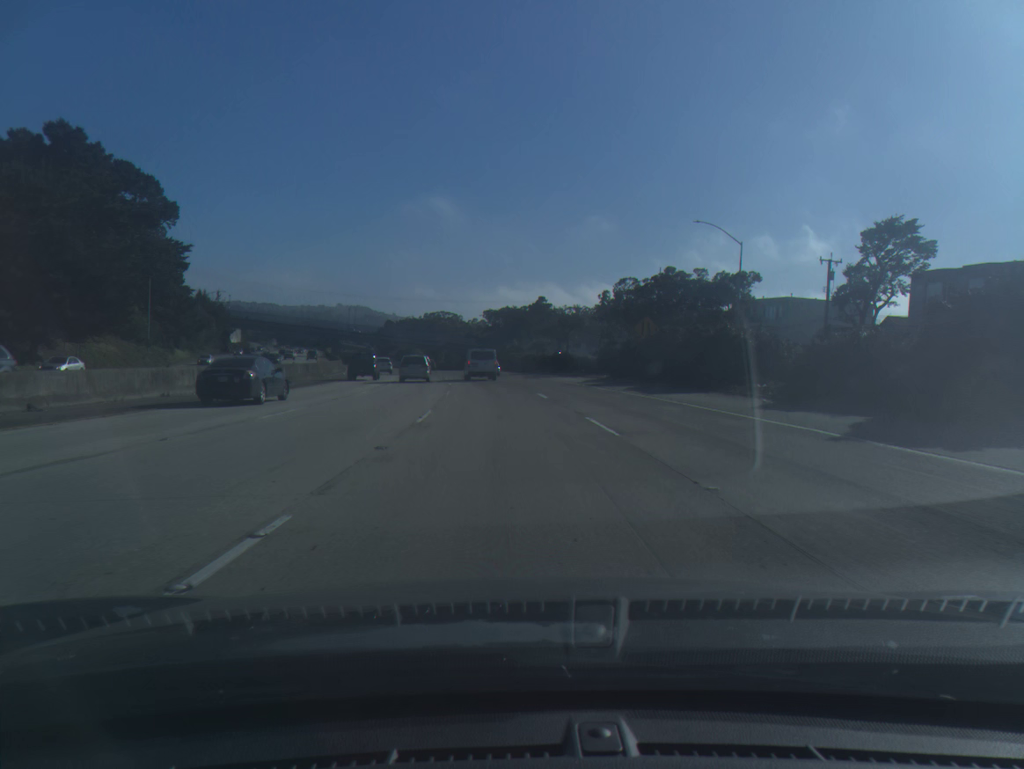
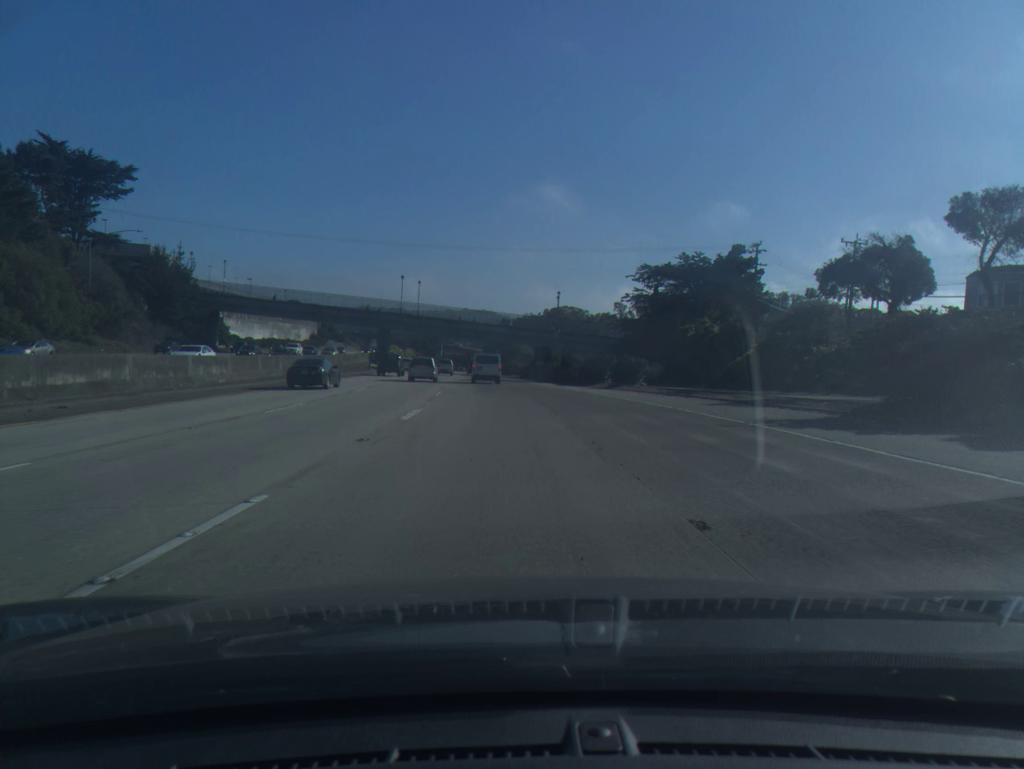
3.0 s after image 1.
(-6.5, +85.7) m; -9°
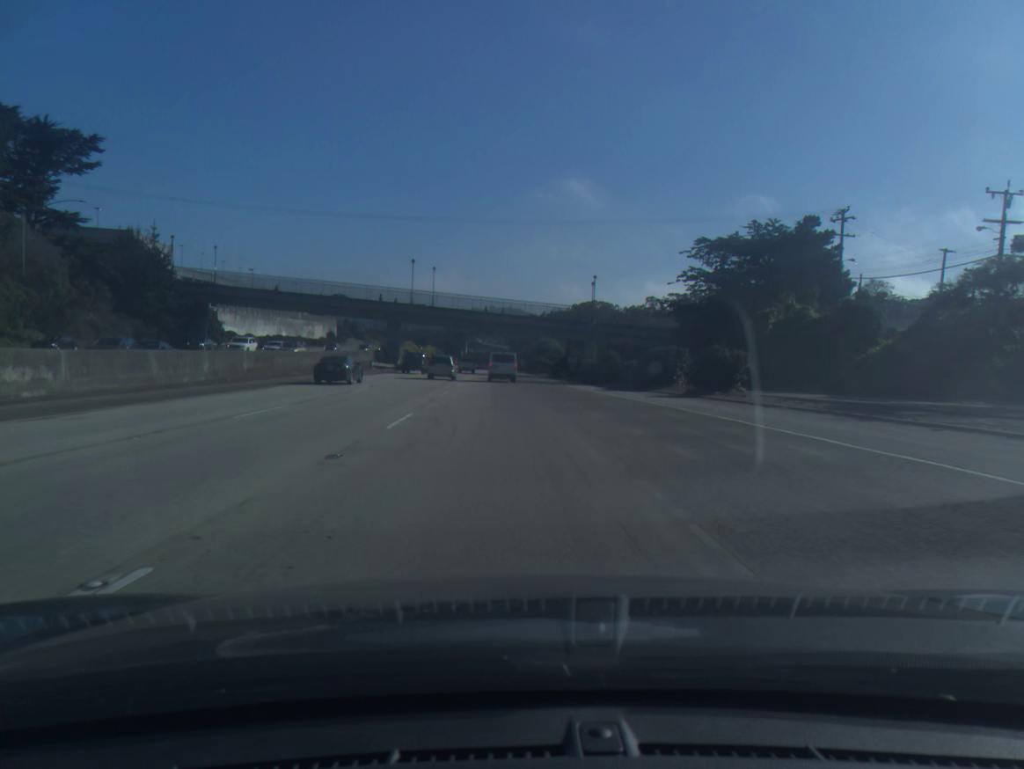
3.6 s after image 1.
(-0.3, +17.2) m; -2°
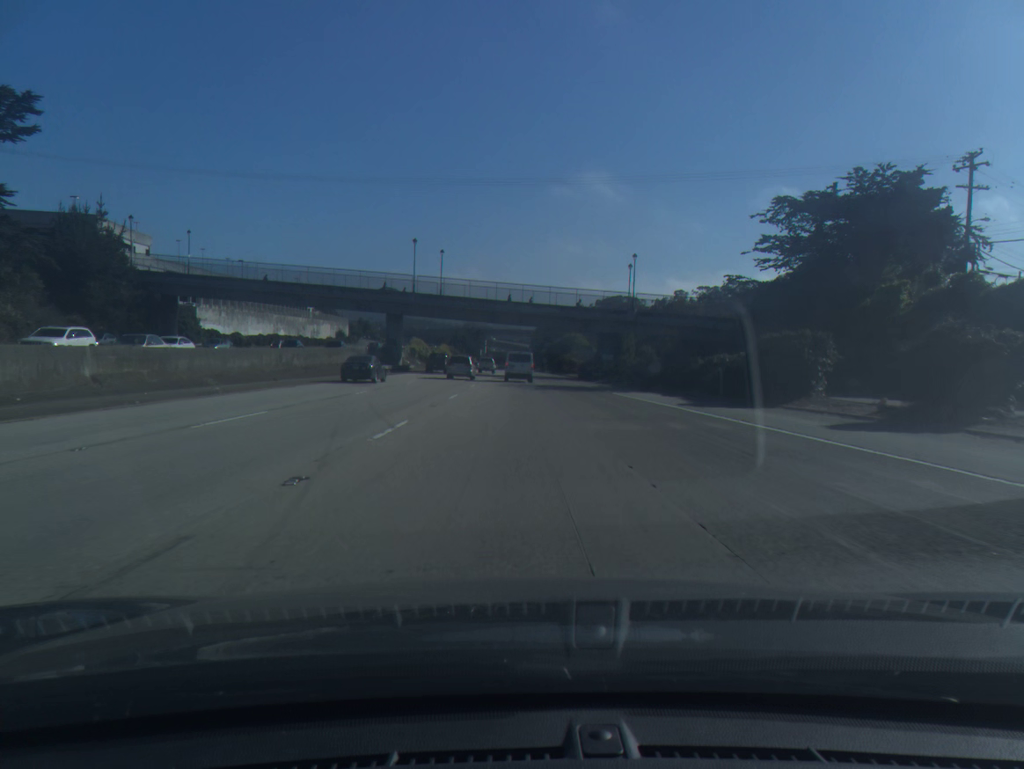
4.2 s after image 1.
(-0.3, +17.2) m; -2°
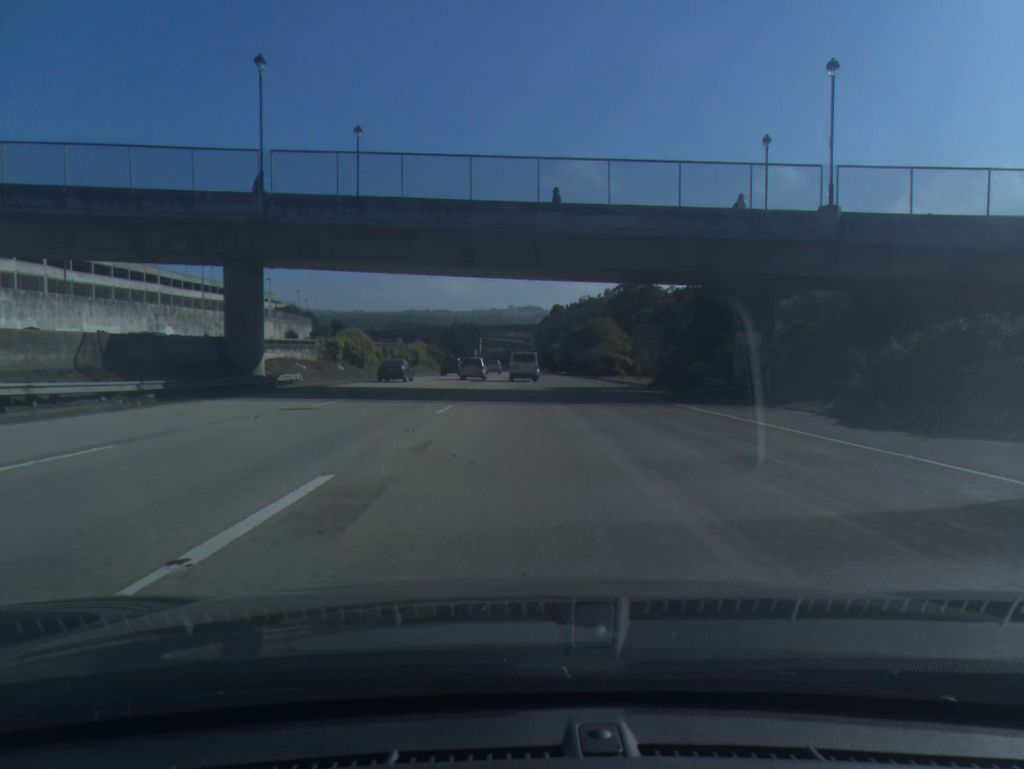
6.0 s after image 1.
(-0.7, +51.7) m; 0°
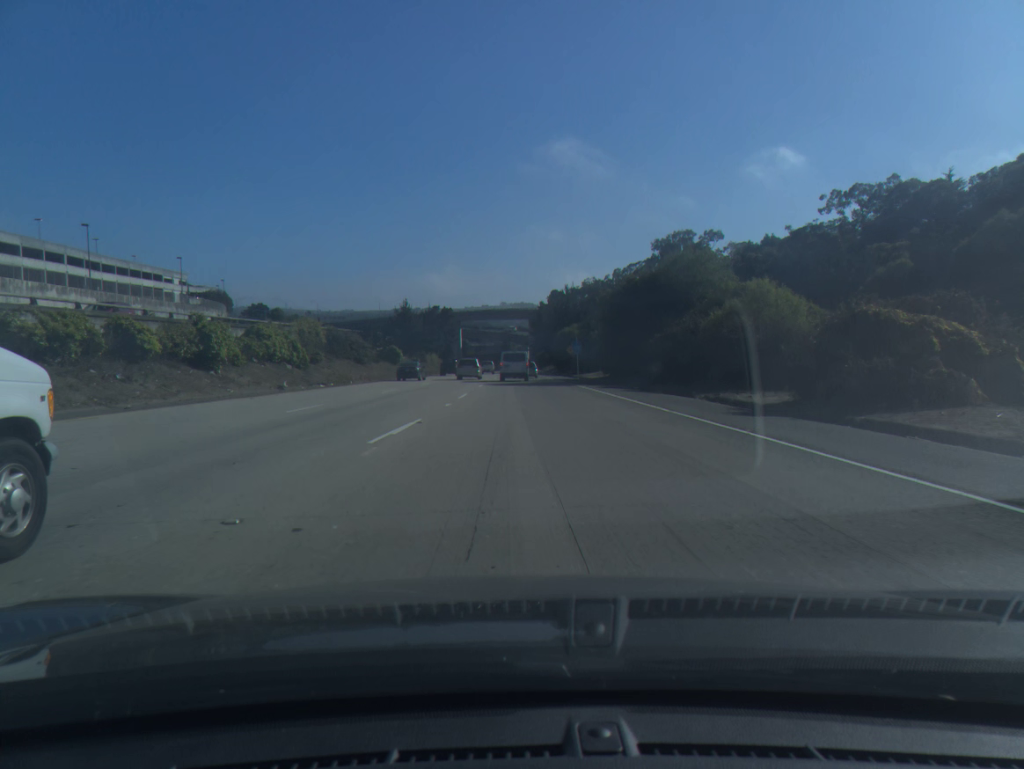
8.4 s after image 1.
(+0.6, +68.9) m; 0°
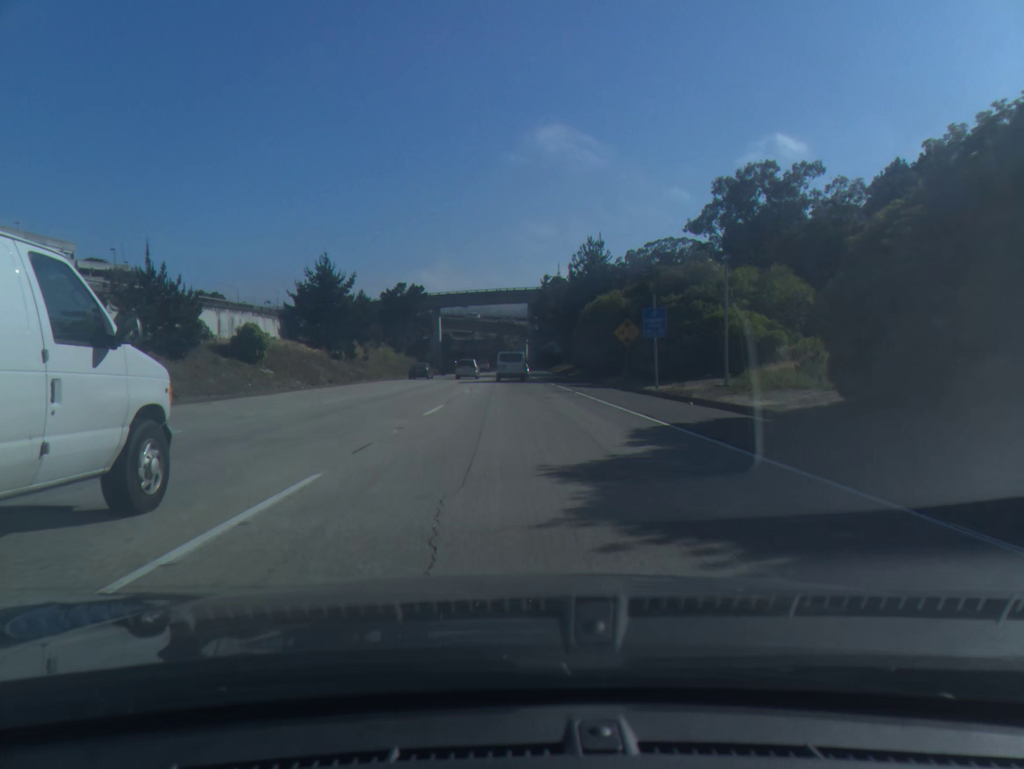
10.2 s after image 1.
(+0.1, +51.7) m; 0°
